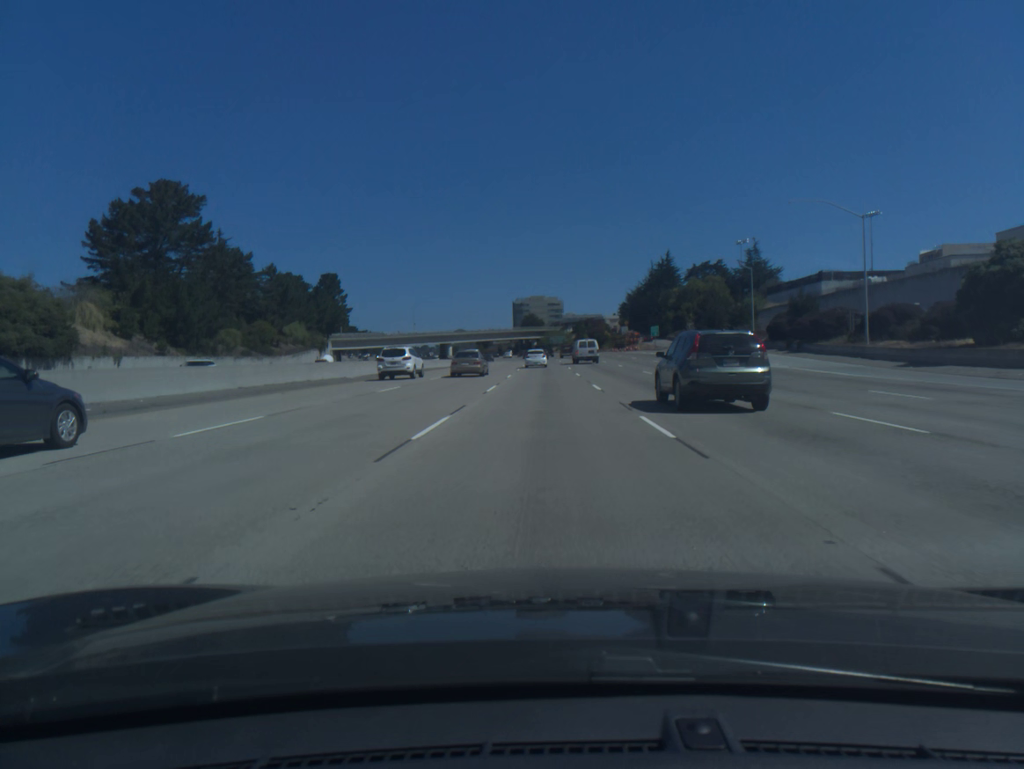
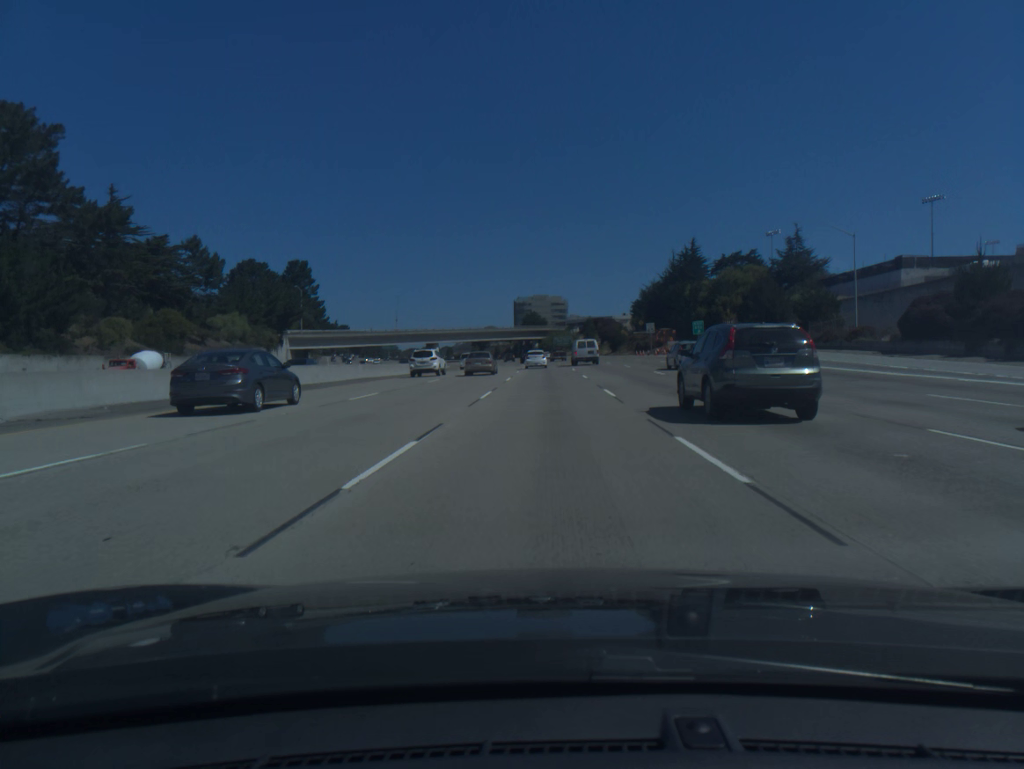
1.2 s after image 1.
(-0.1, +32.5) m; 0°
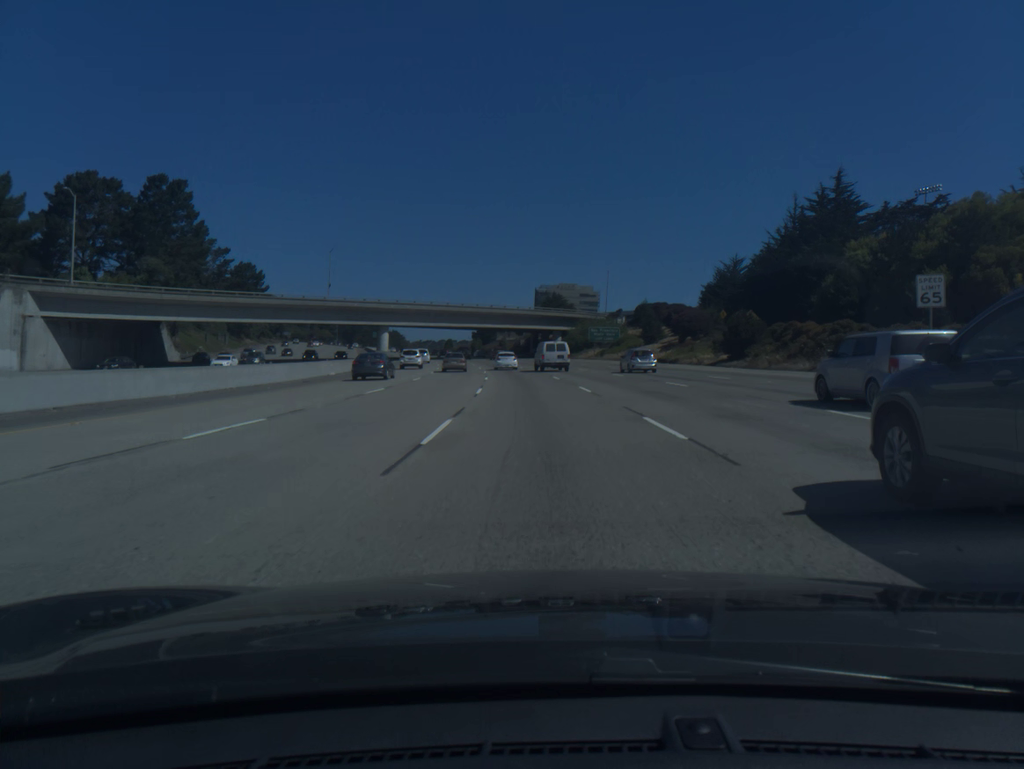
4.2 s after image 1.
(-0.5, +81.9) m; -2°
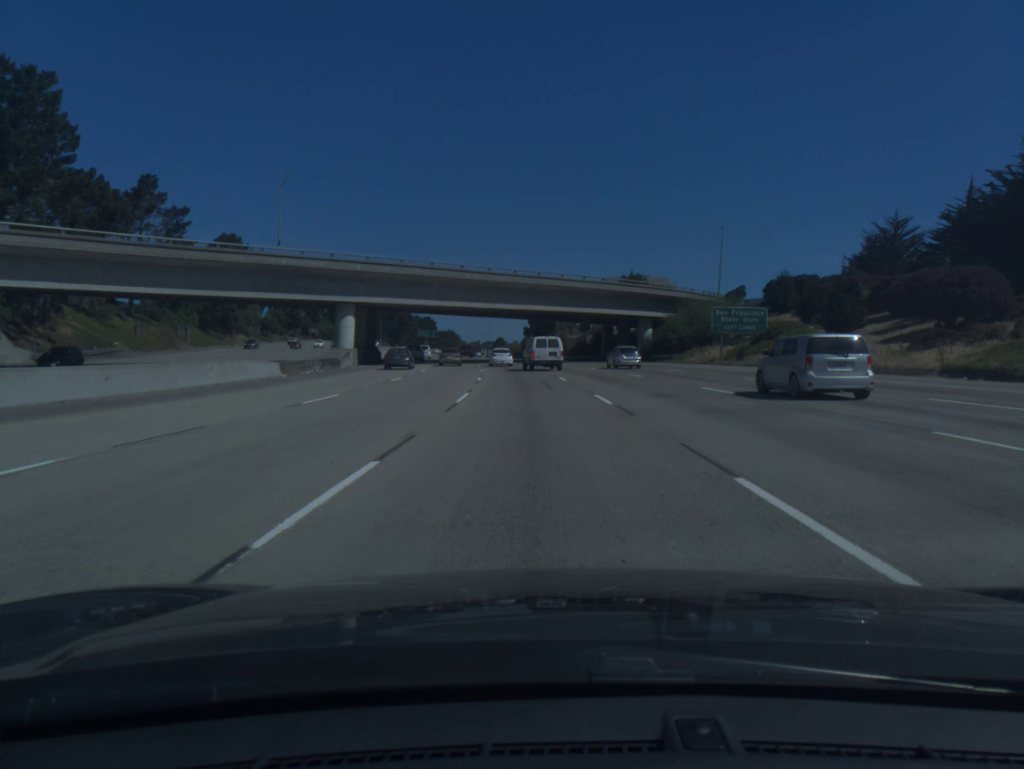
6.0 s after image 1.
(-1.8, +49.4) m; -5°
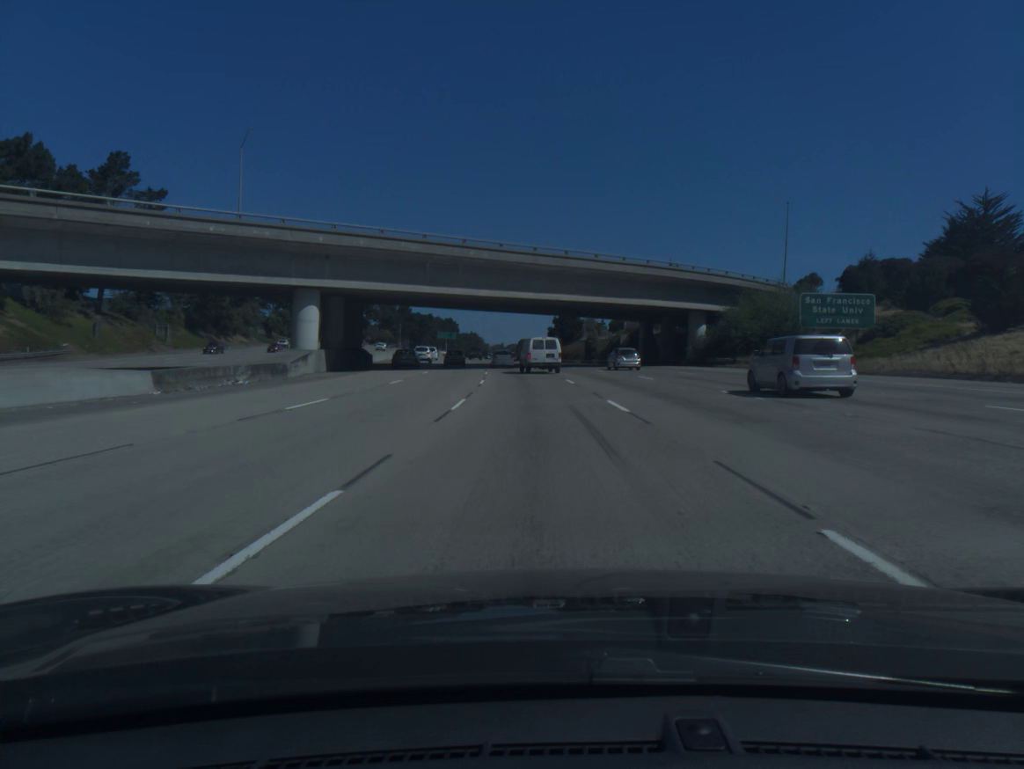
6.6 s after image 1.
(-0.3, +16.4) m; -2°
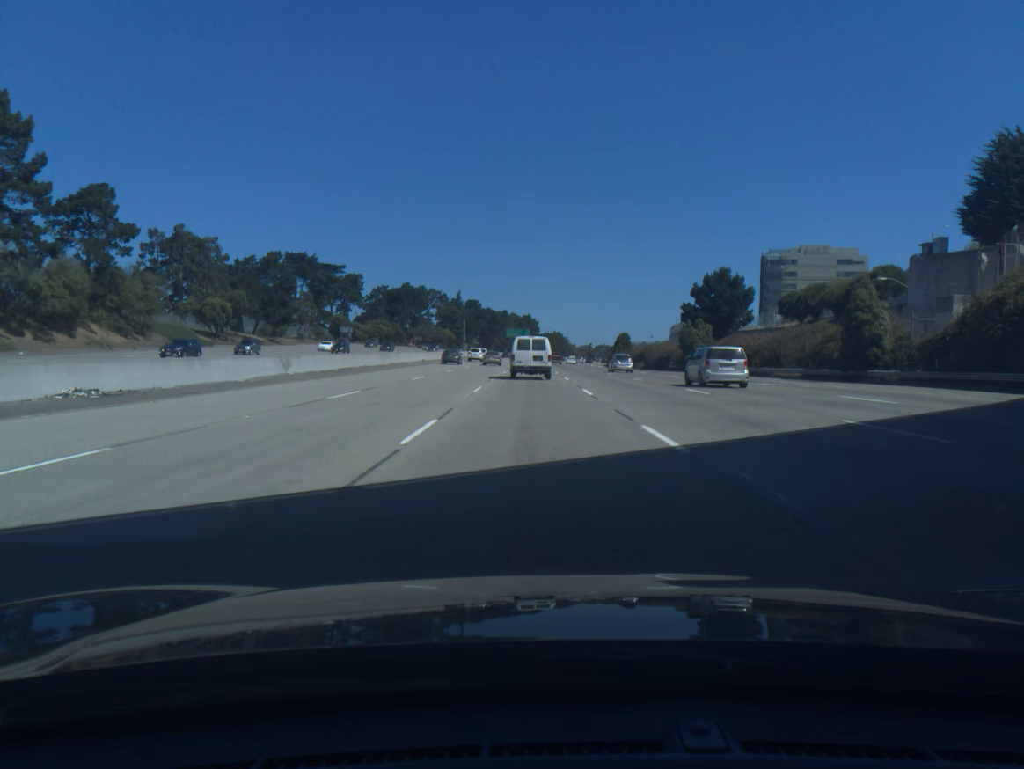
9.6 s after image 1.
(-4.6, +78.0) m; -6°
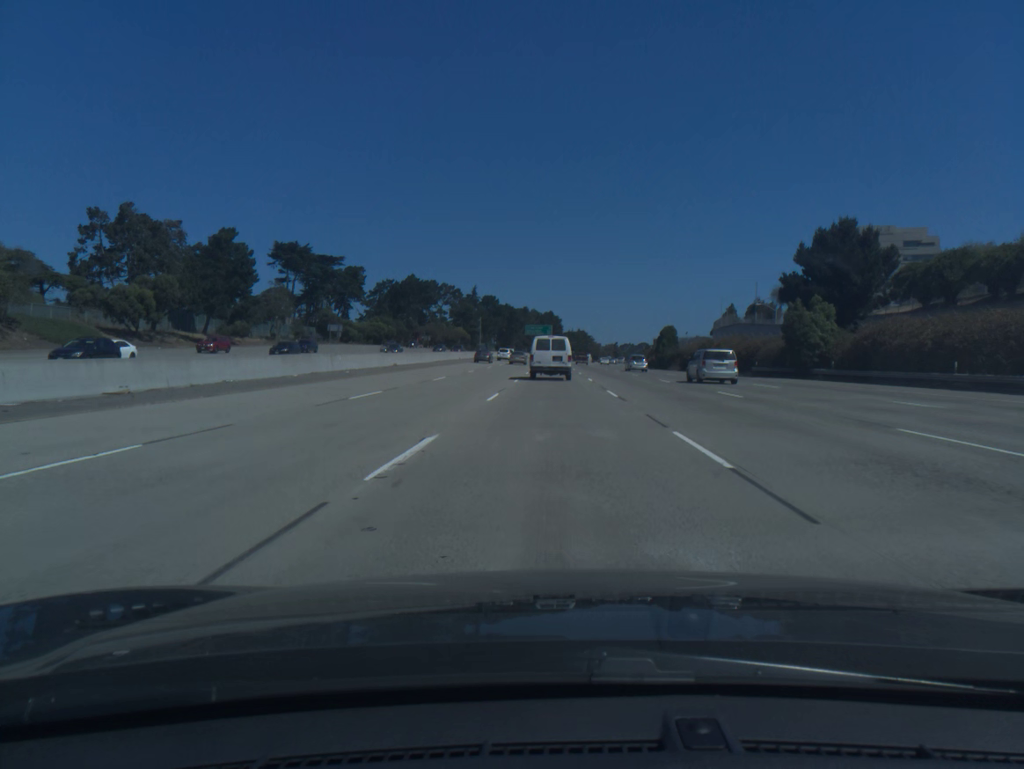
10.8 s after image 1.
(-0.6, +29.6) m; -2°
